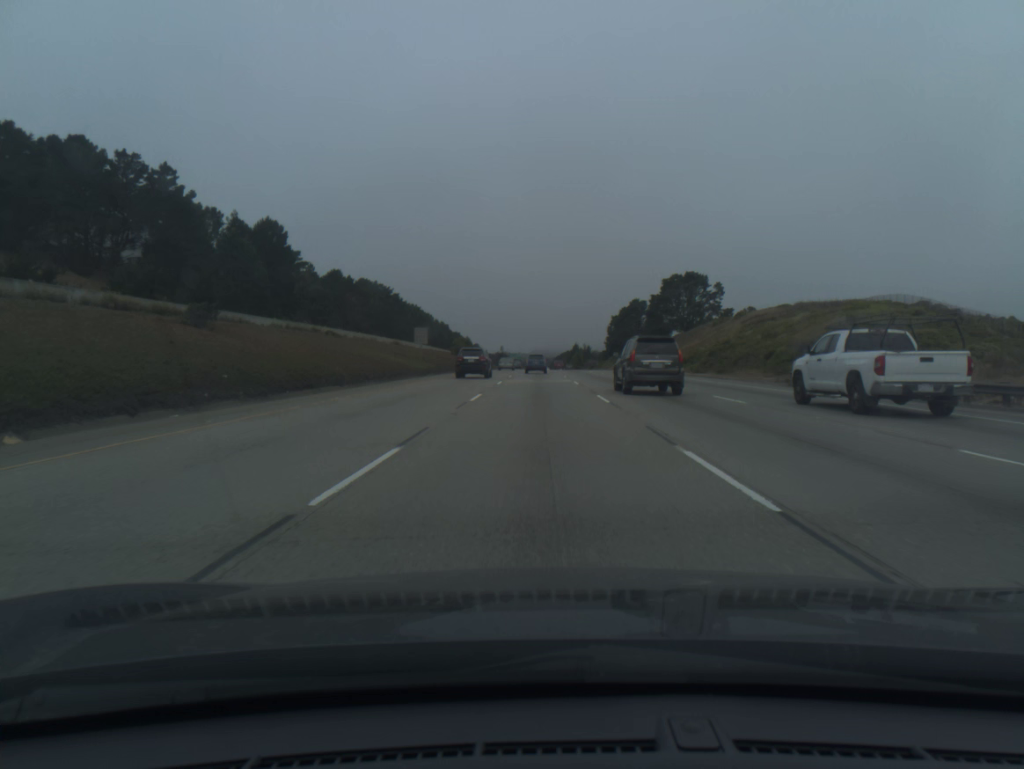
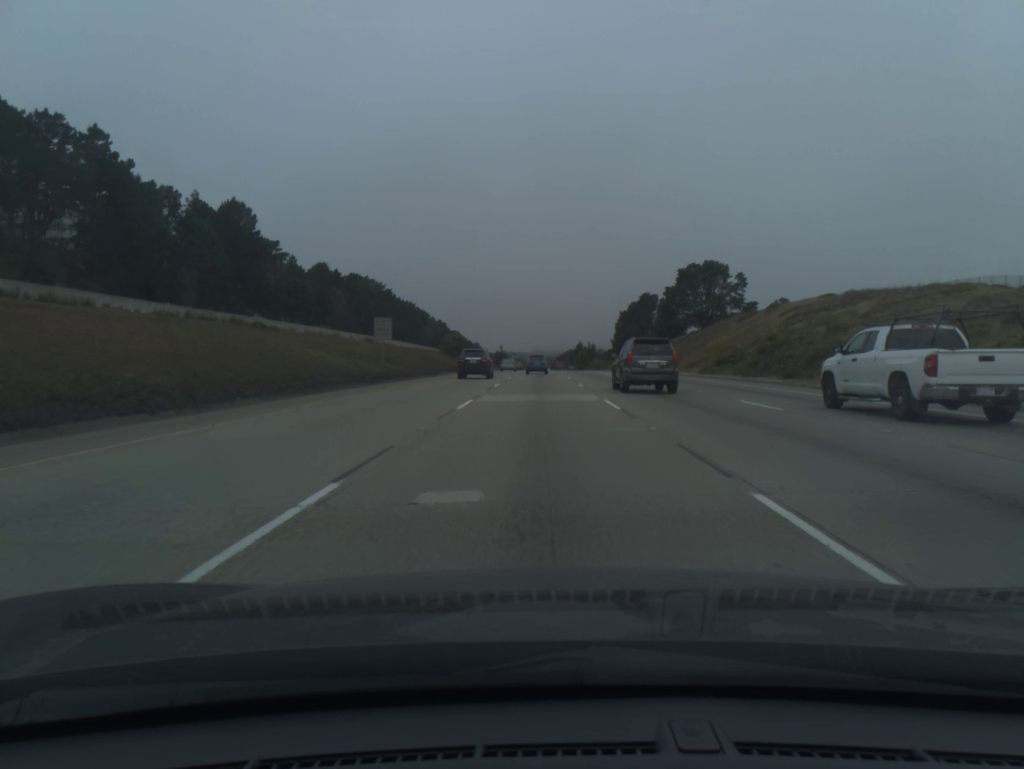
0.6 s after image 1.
(0.0, +17.8) m; 0°
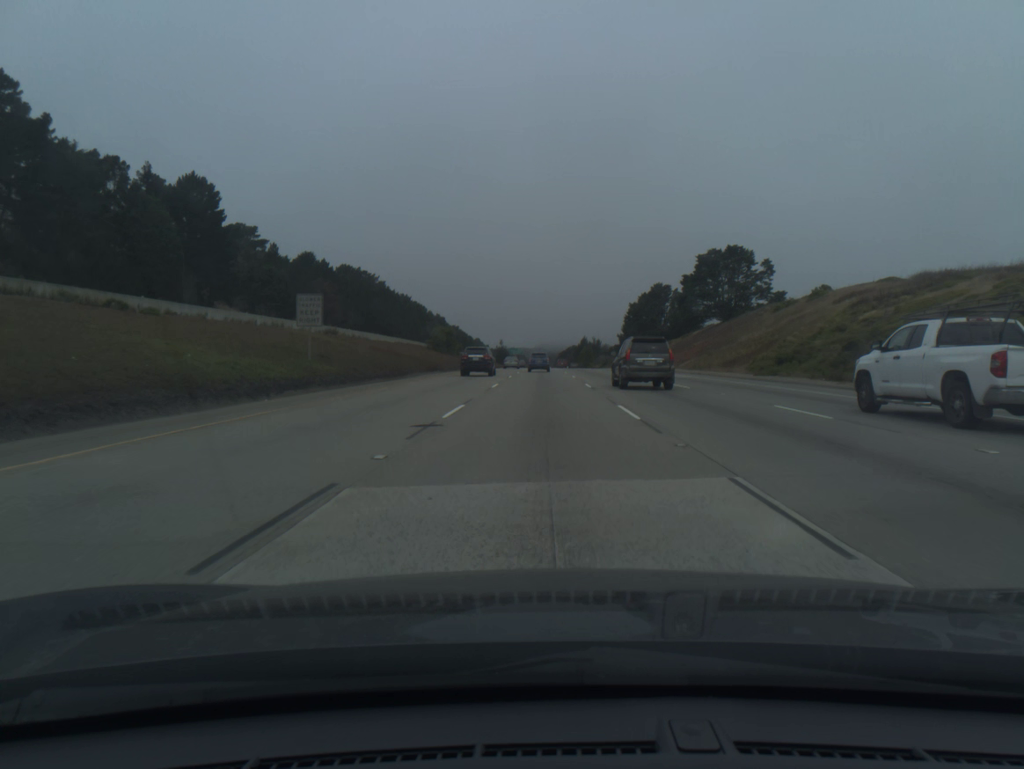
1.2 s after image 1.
(0.0, +17.8) m; 0°
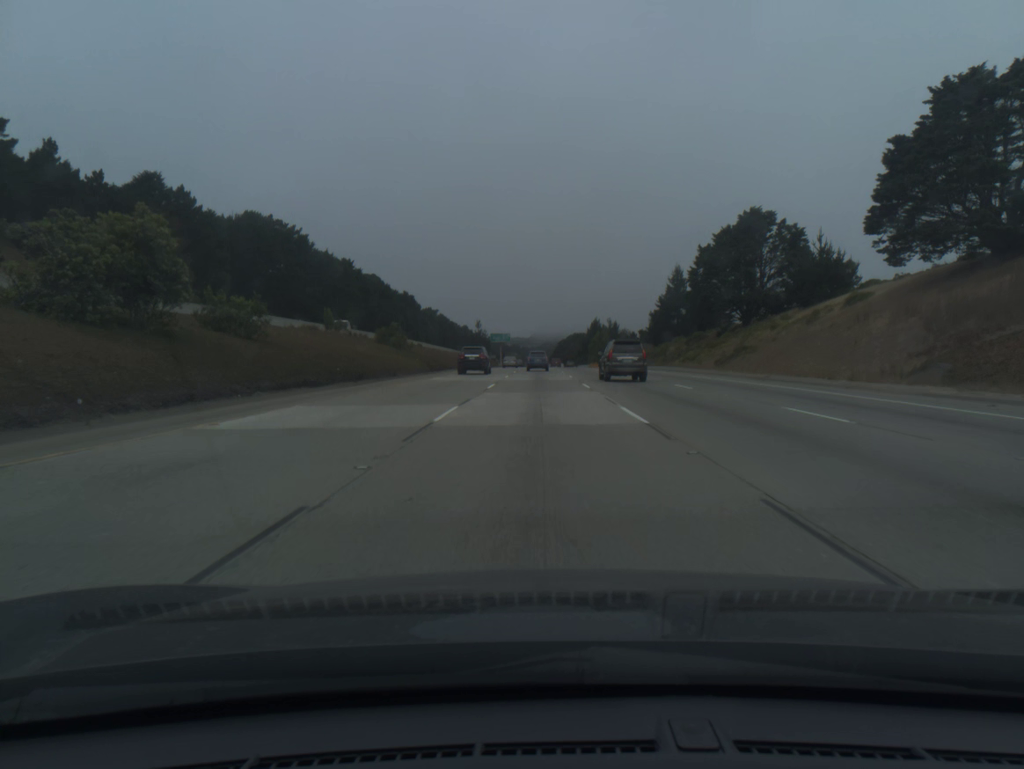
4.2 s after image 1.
(+0.2, +88.7) m; 0°
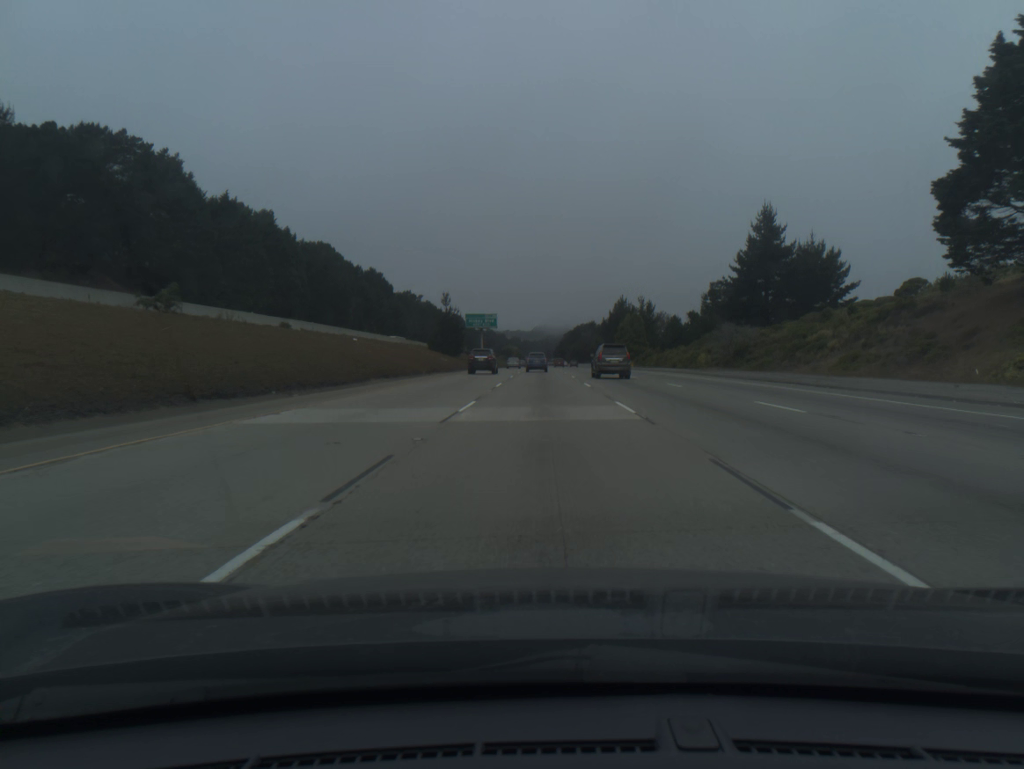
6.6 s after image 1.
(-0.3, +70.2) m; 0°
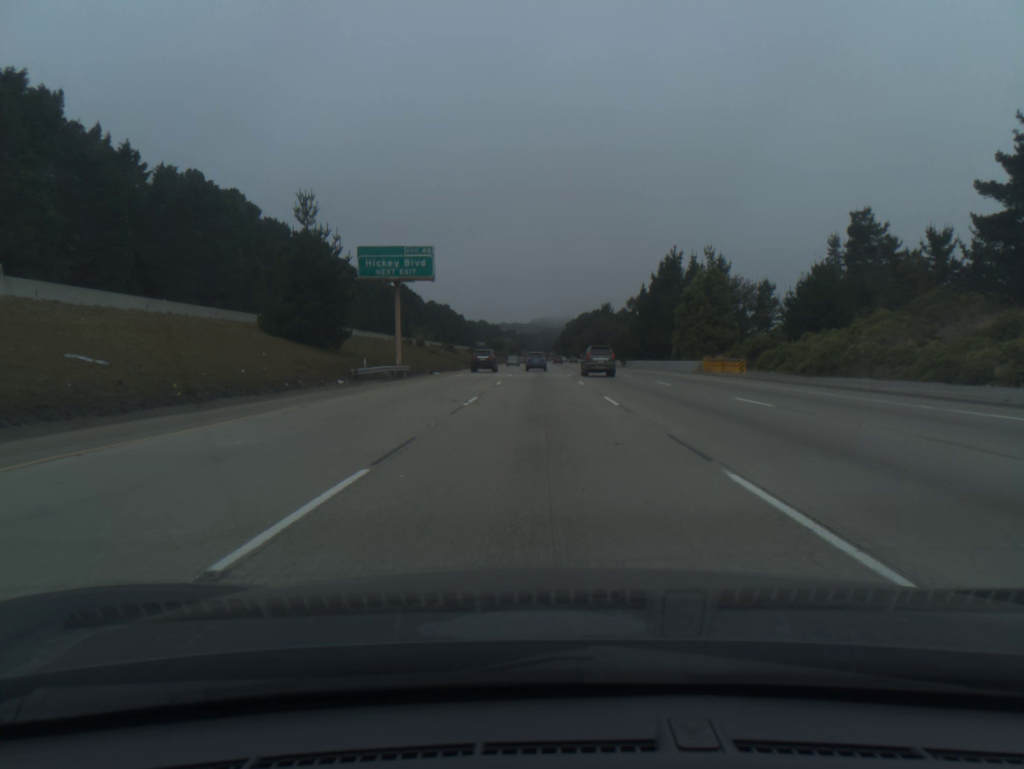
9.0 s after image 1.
(+0.2, +70.8) m; 0°
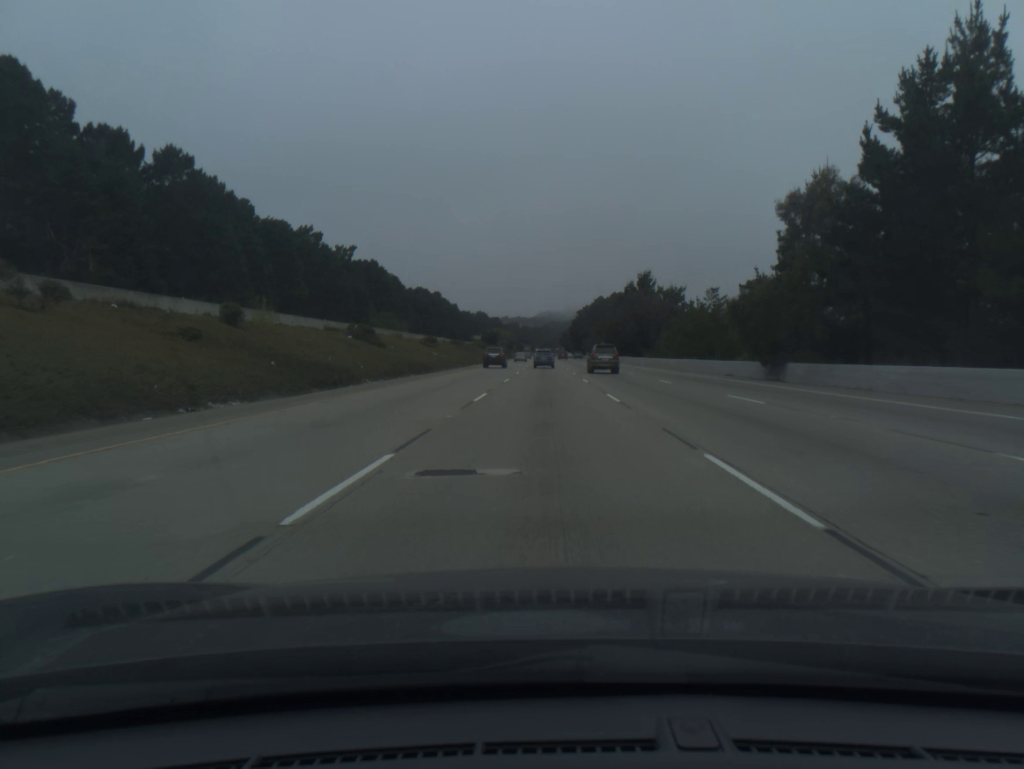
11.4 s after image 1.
(-0.2, +71.8) m; 0°
